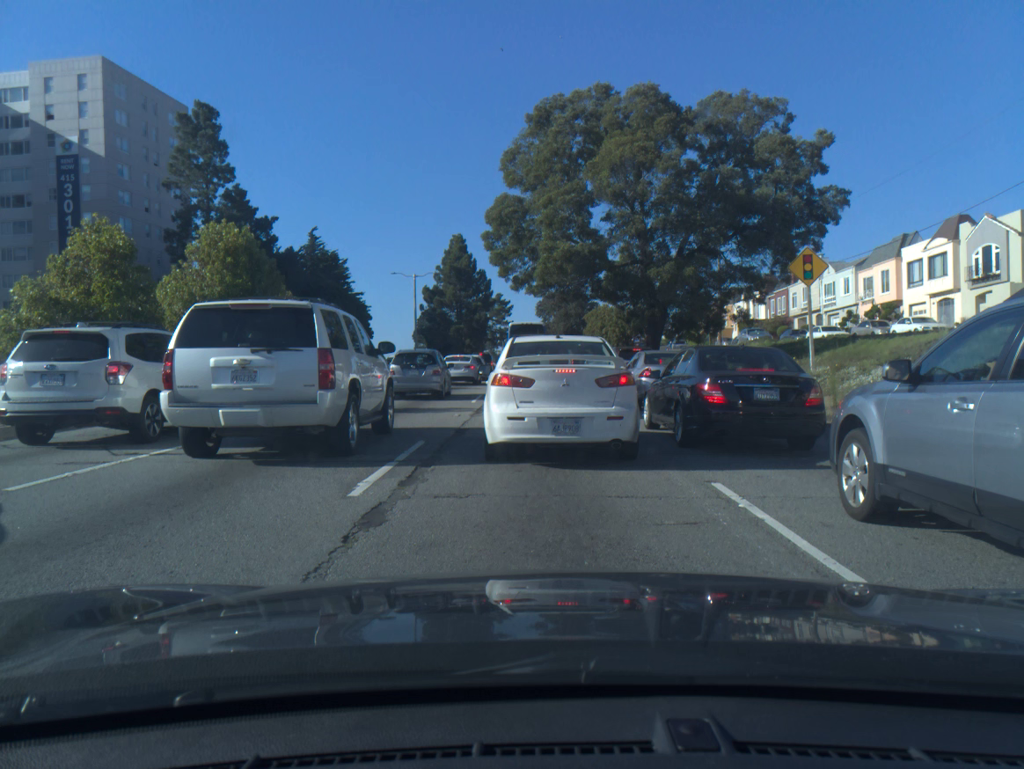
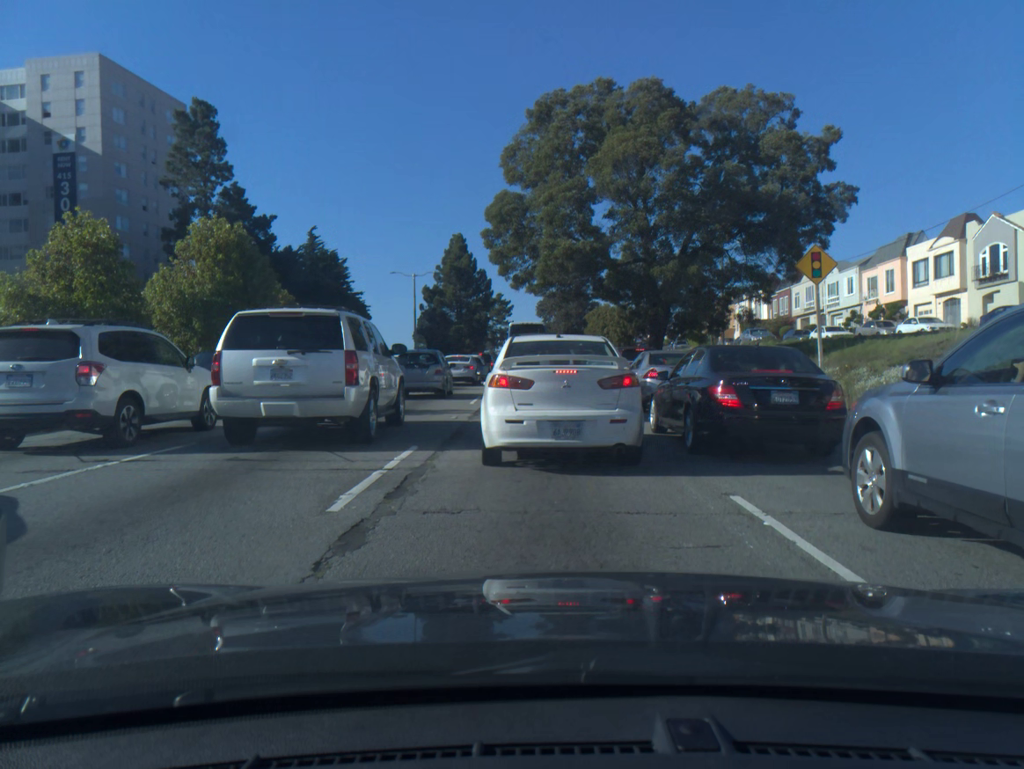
(0.0, +0.7) m; 0°
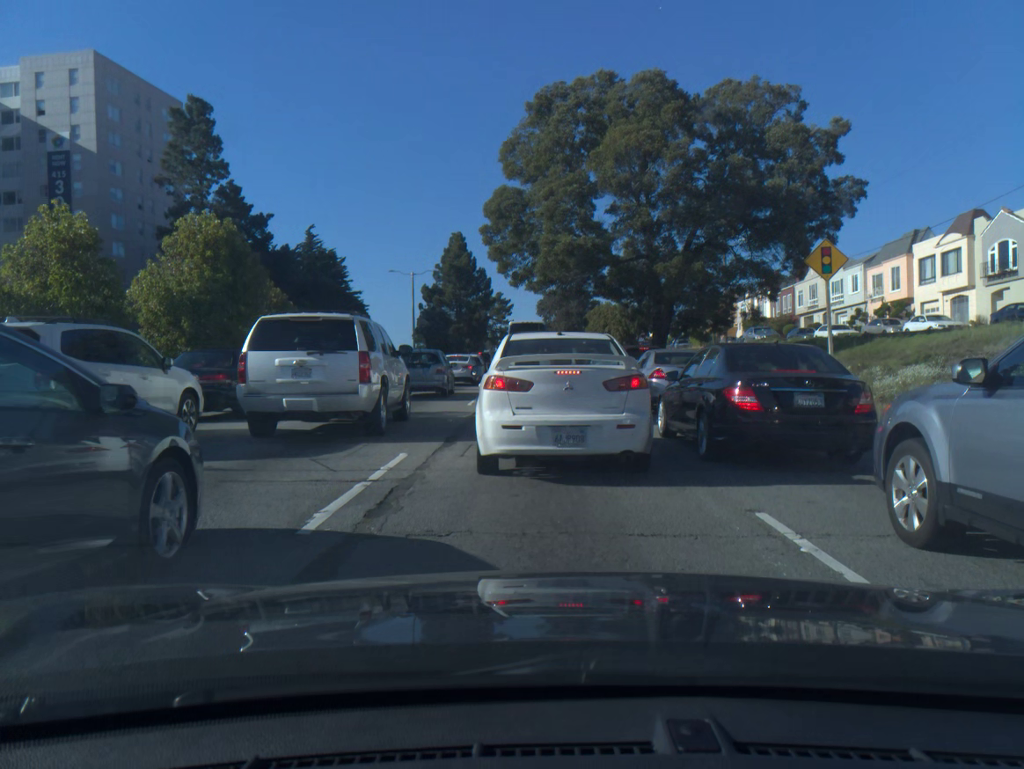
(0.0, +0.8) m; 0°
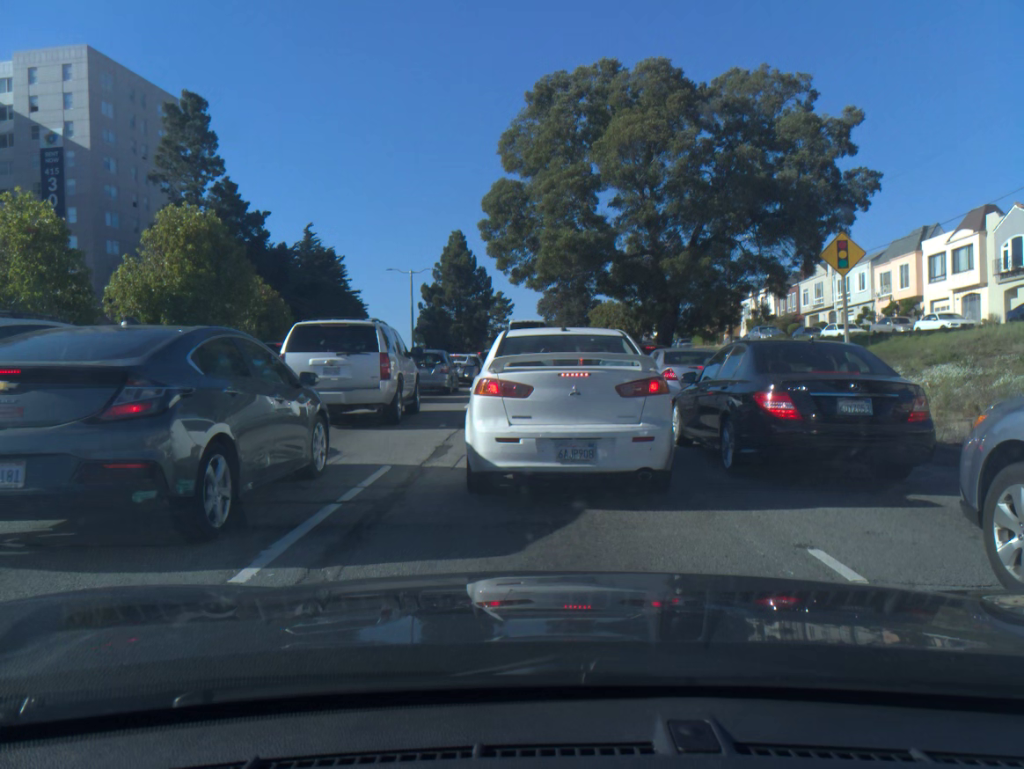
(0.0, +1.2) m; 0°
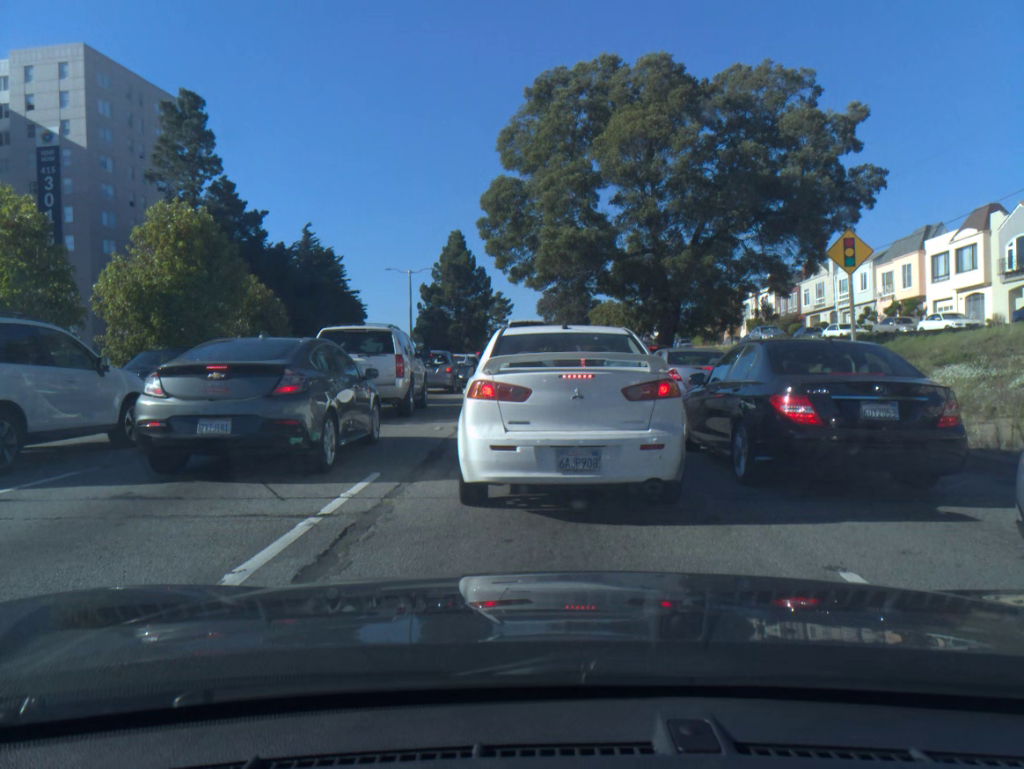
(0.0, +0.5) m; 0°
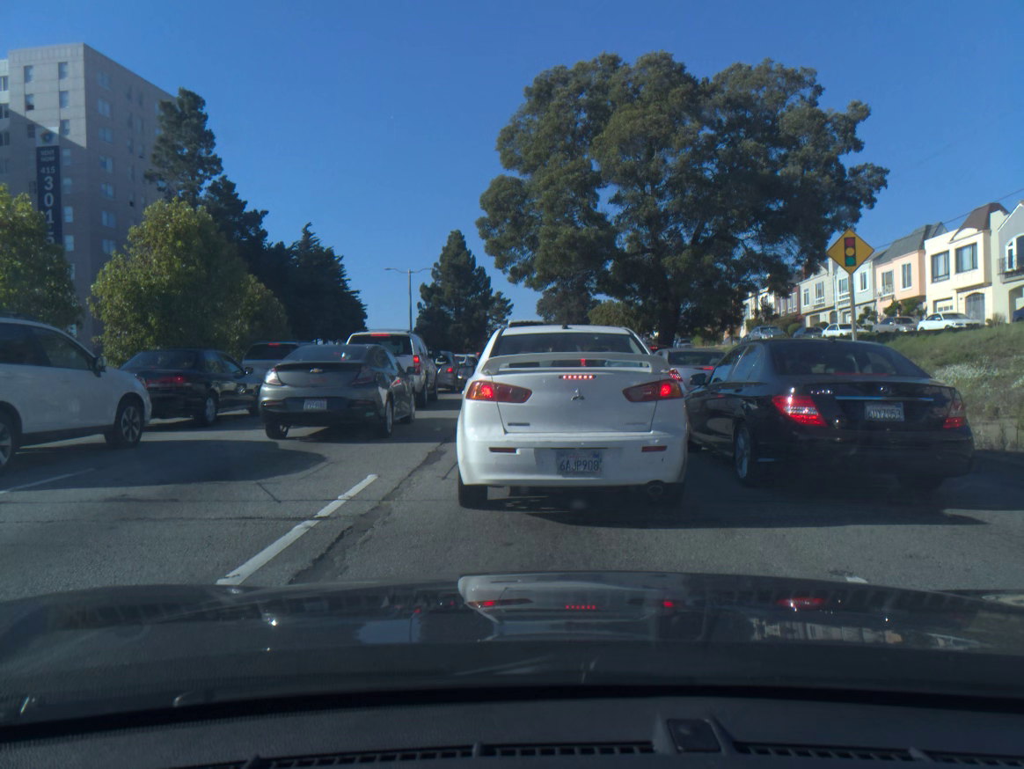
(0.0, +0.1) m; 0°
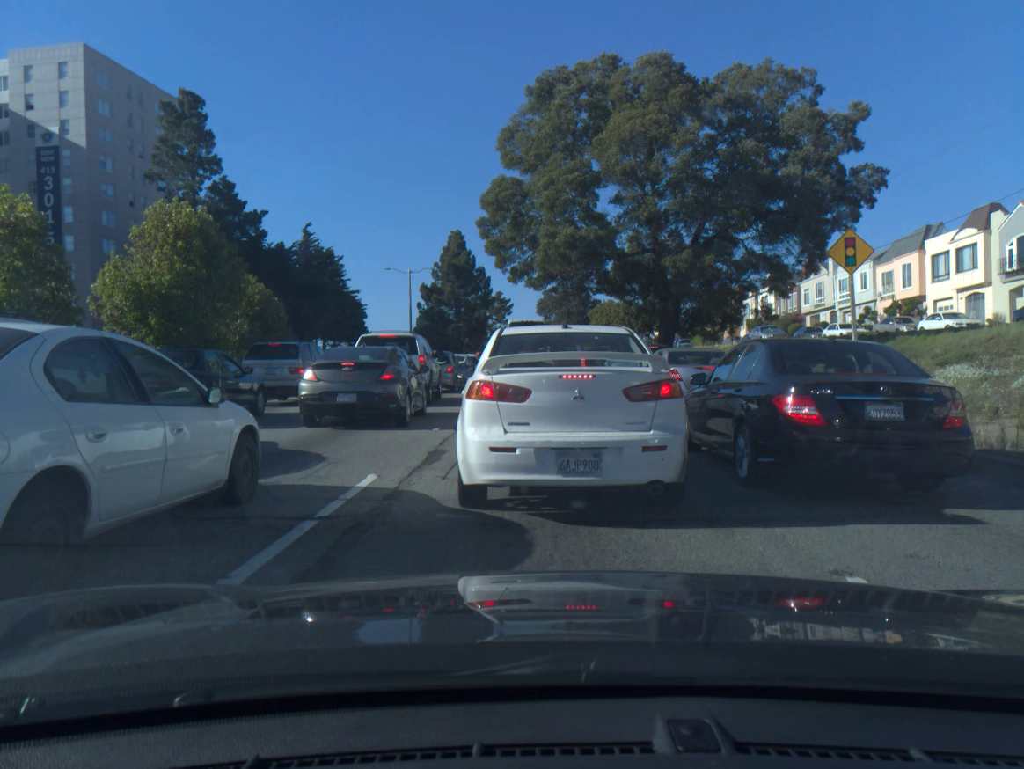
(0.0, 0.0) m; 0°
